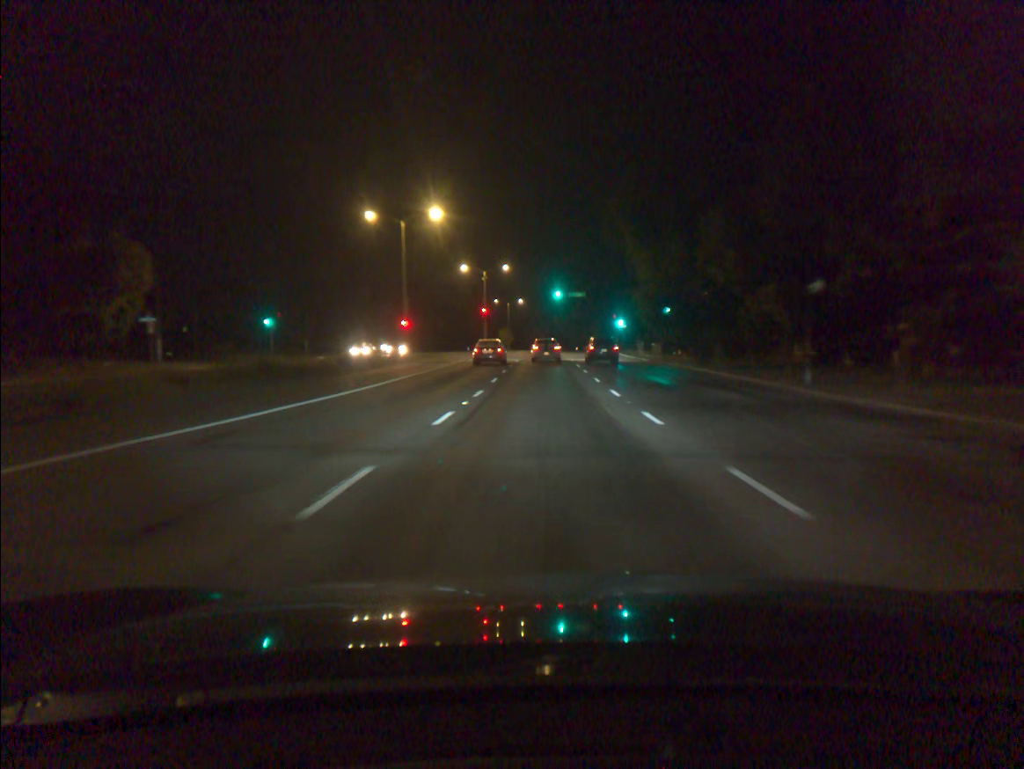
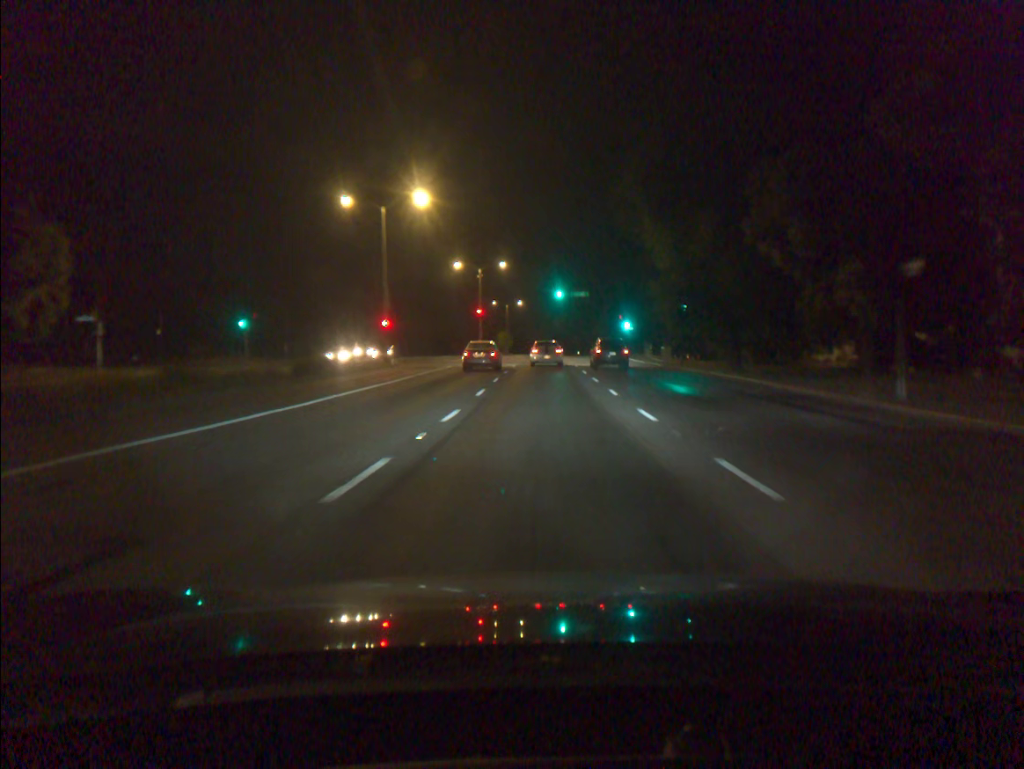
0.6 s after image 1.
(0.0, +6.4) m; 0°
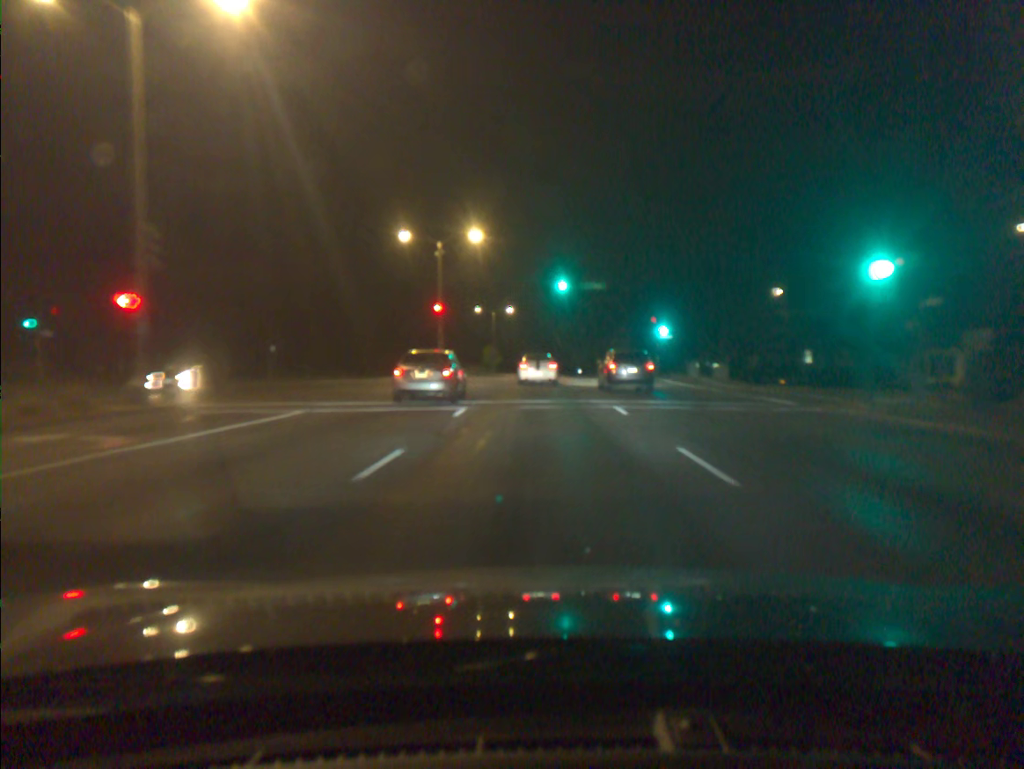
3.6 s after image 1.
(+0.2, +28.0) m; +1°
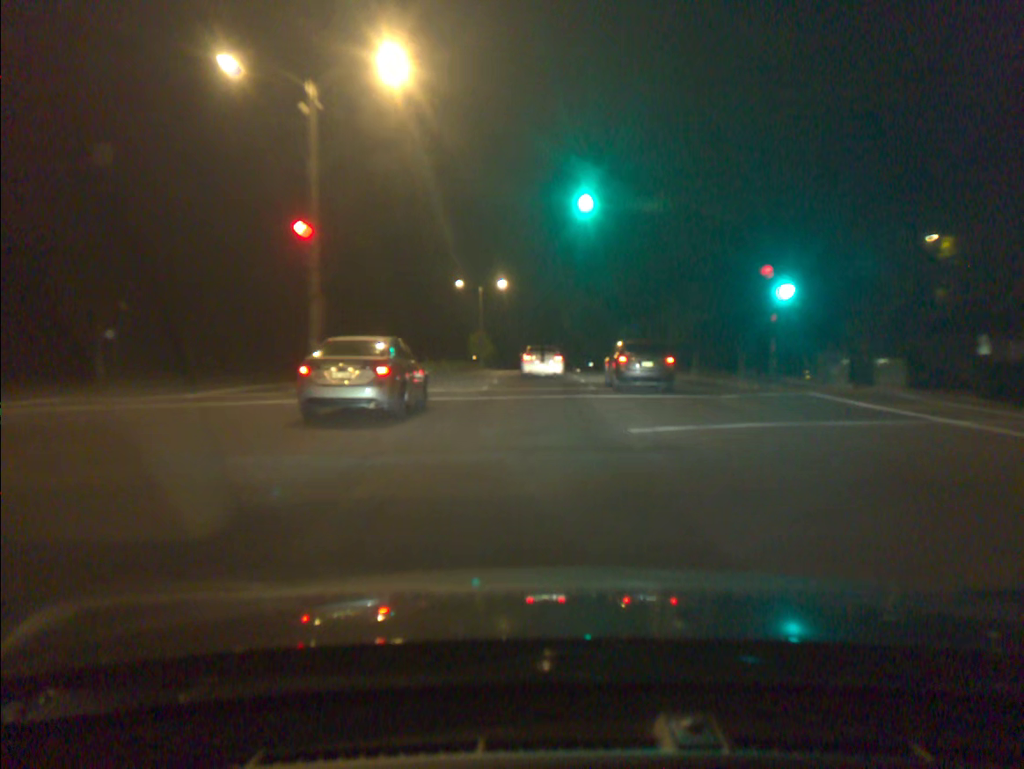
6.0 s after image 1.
(-0.1, +26.8) m; -1°
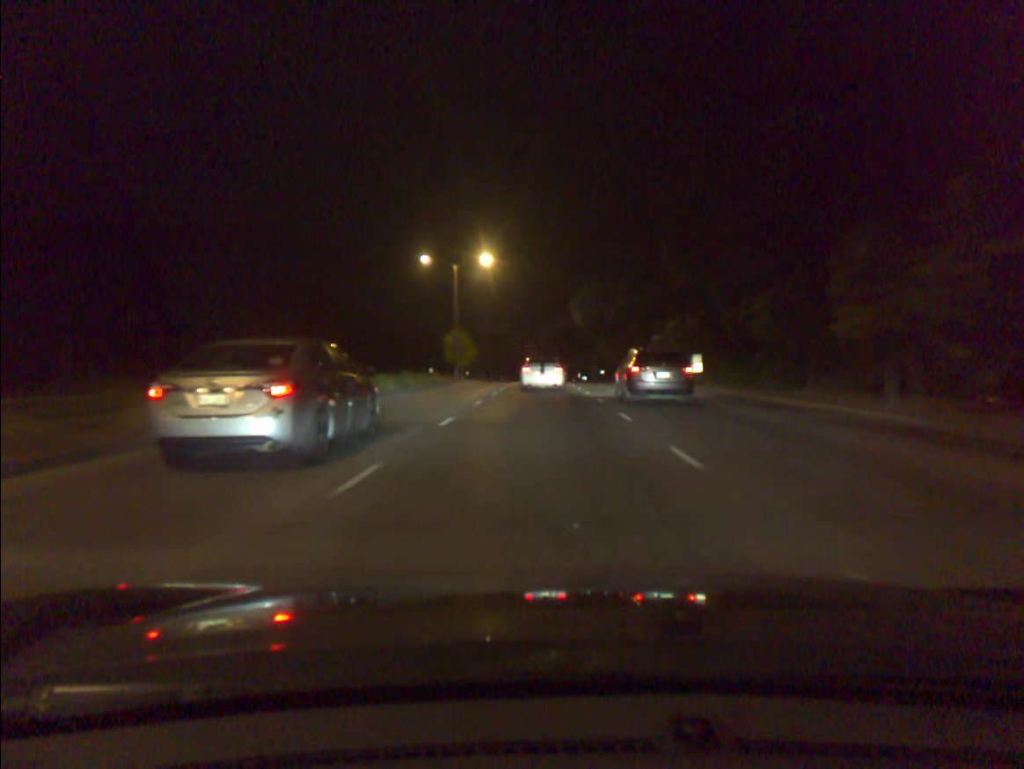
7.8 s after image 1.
(0.0, +23.5) m; 0°
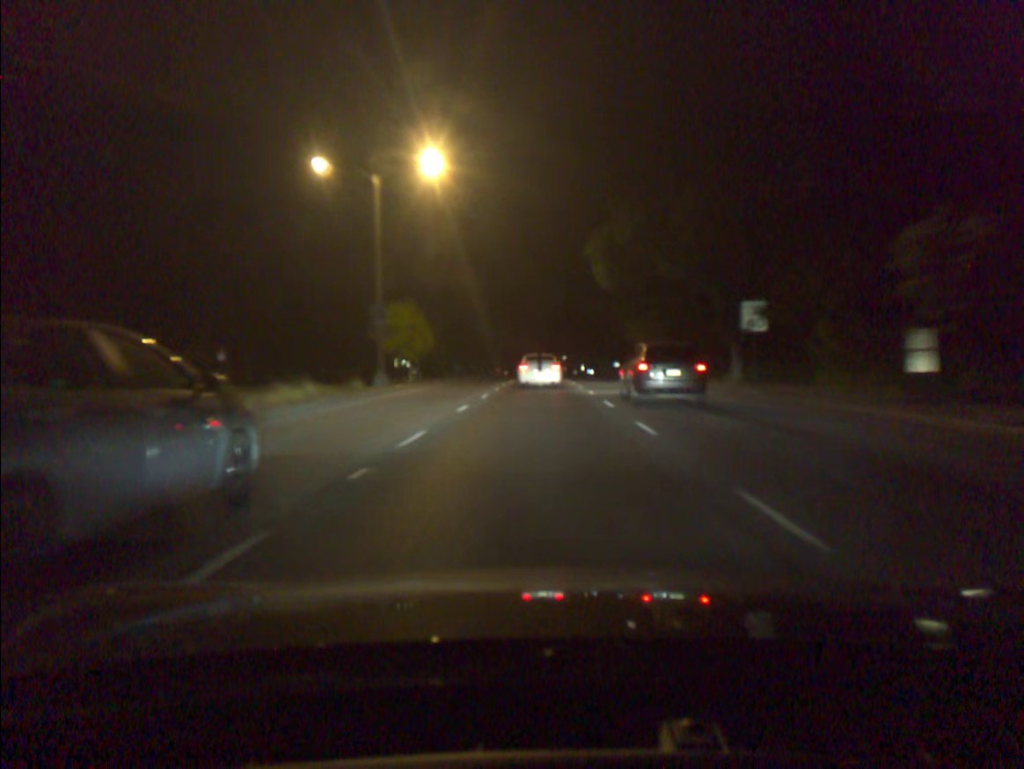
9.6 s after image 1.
(0.0, +25.7) m; 0°
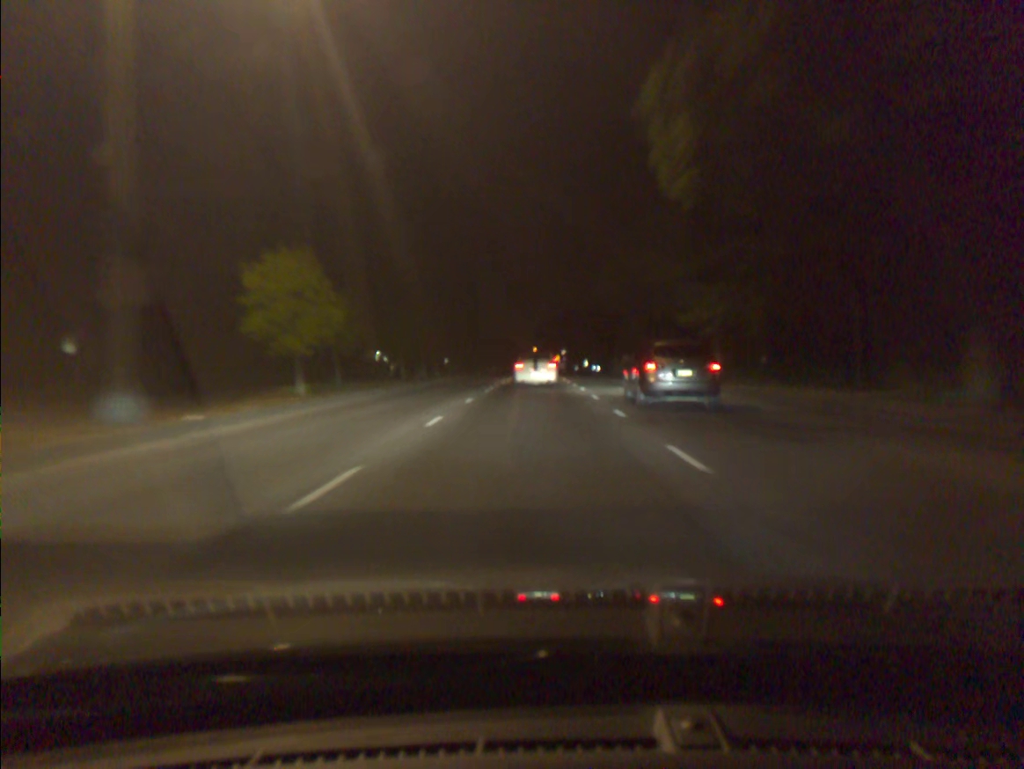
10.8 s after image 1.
(0.0, +18.6) m; 0°
